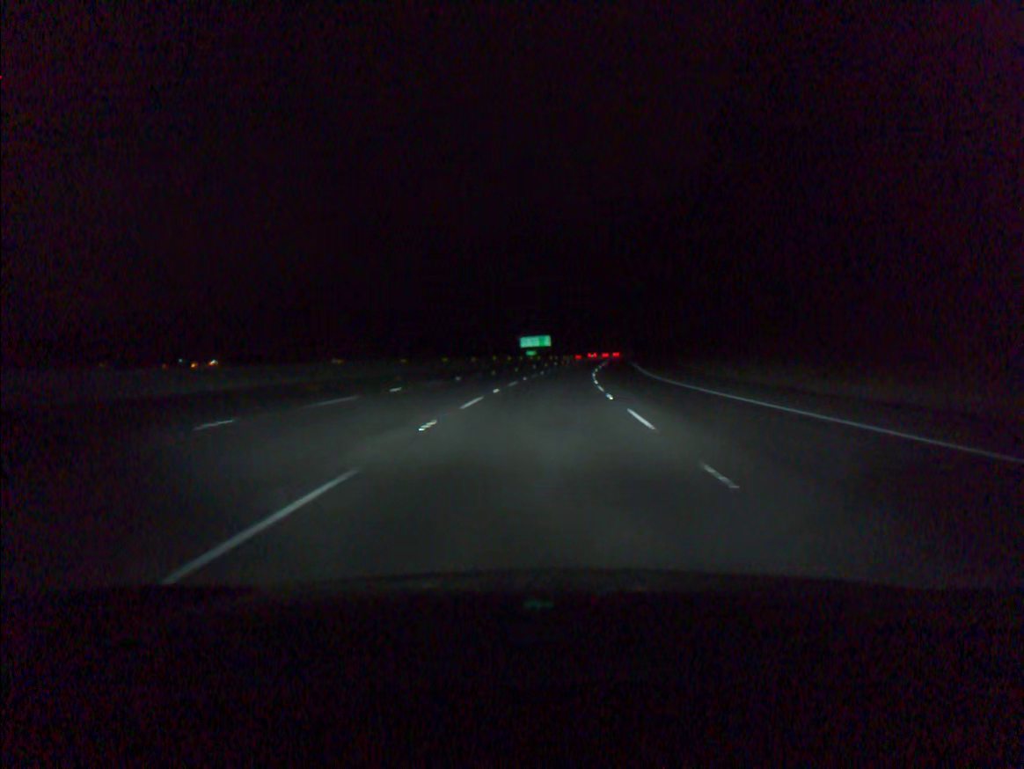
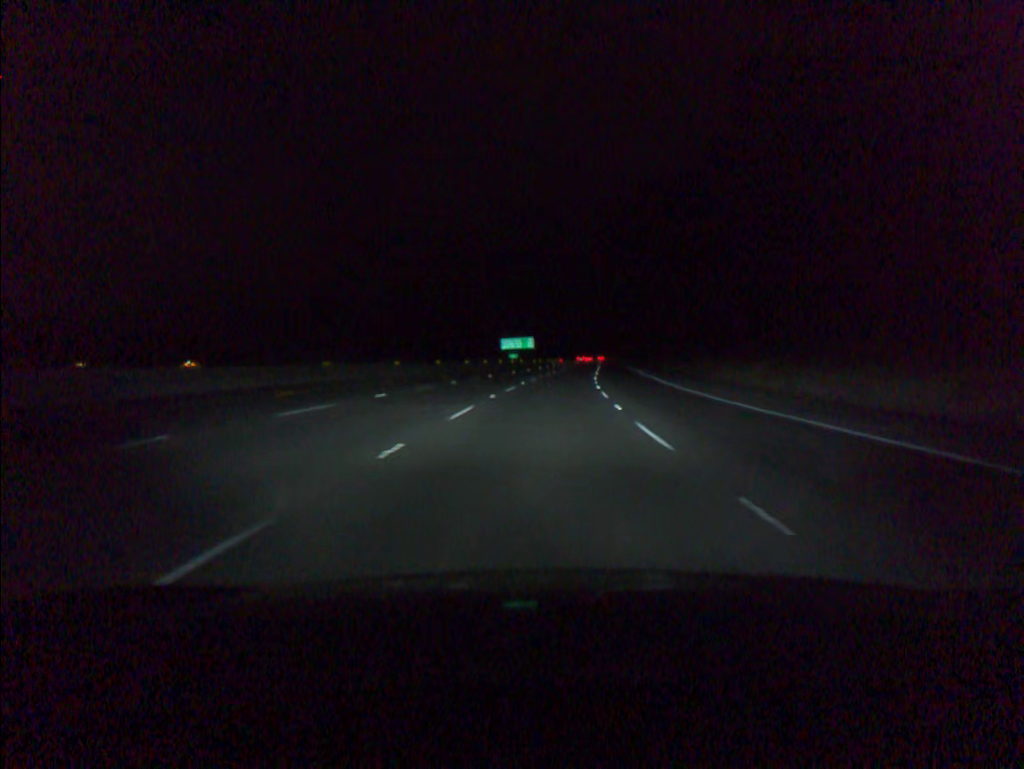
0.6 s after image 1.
(+0.2, +16.8) m; +1°
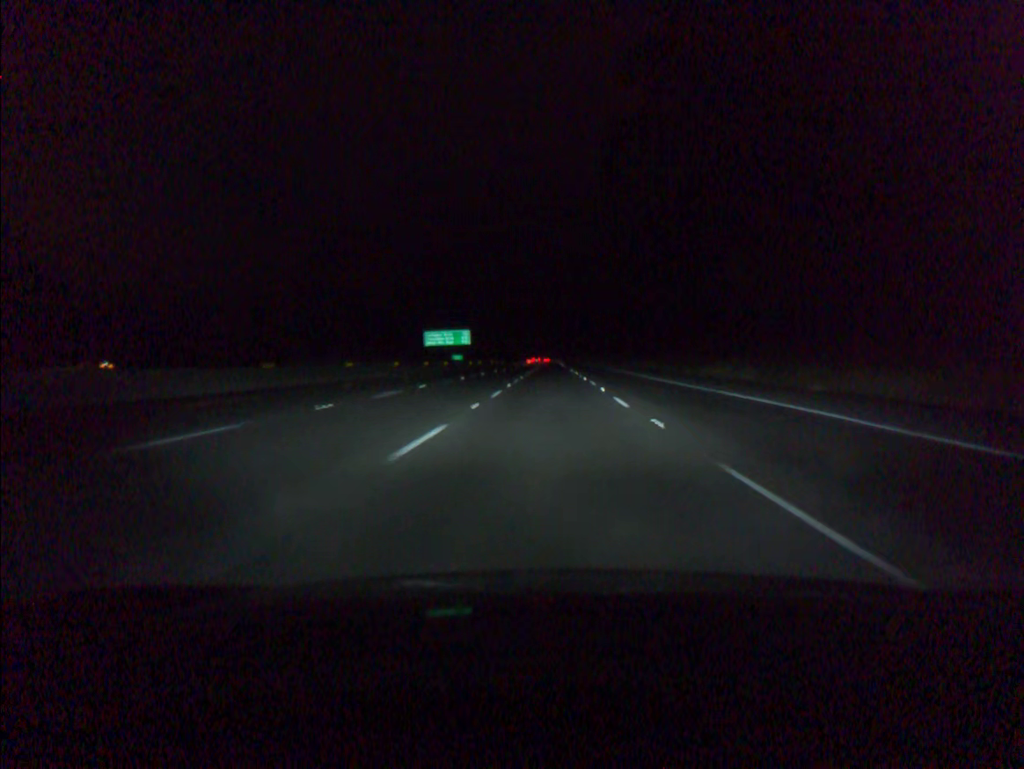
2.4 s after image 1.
(+1.7, +50.3) m; +4°
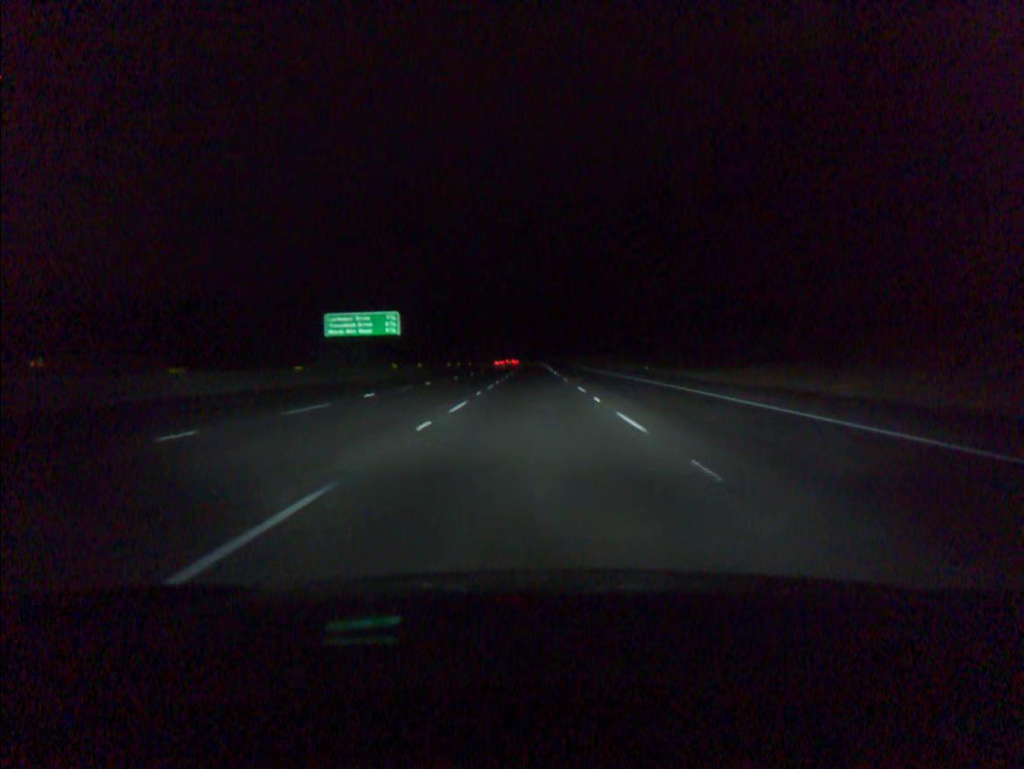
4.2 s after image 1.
(+0.9, +50.3) m; +1°
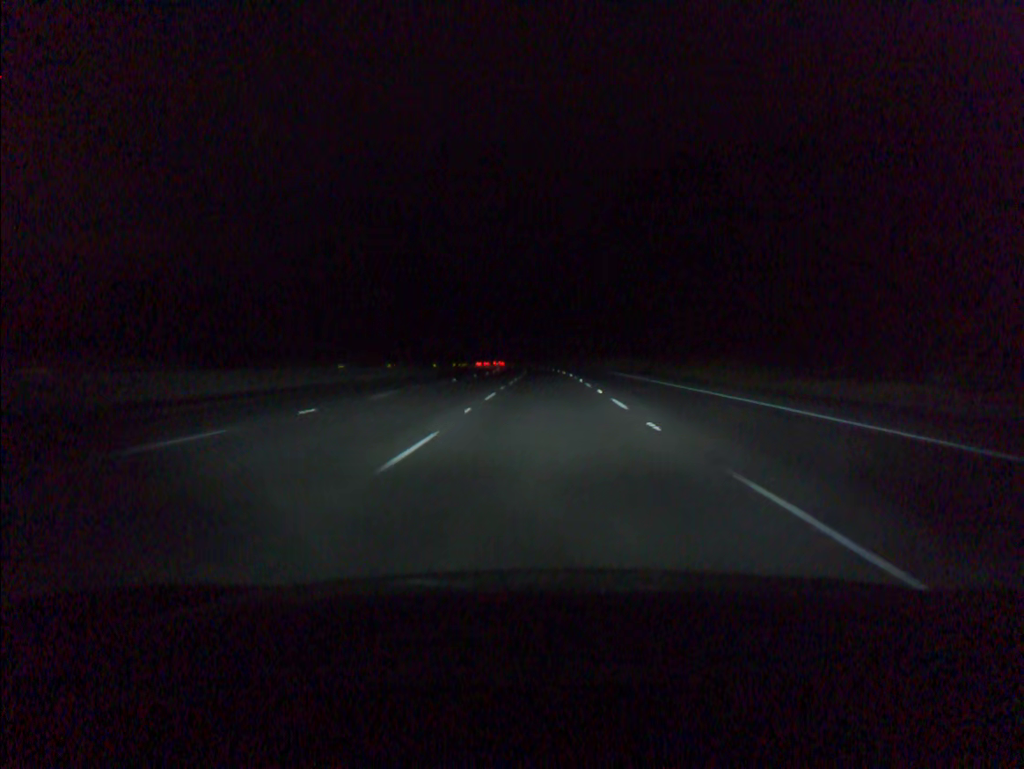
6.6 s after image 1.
(-0.6, +67.0) m; -1°
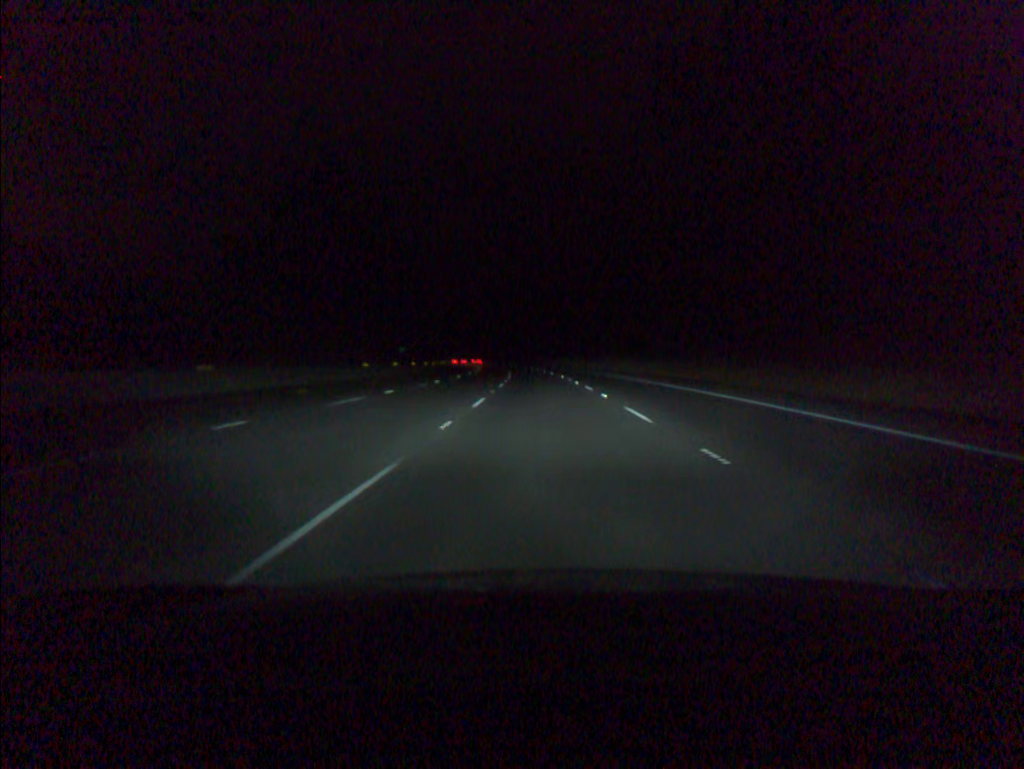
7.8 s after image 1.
(+0.1, +33.5) m; 0°
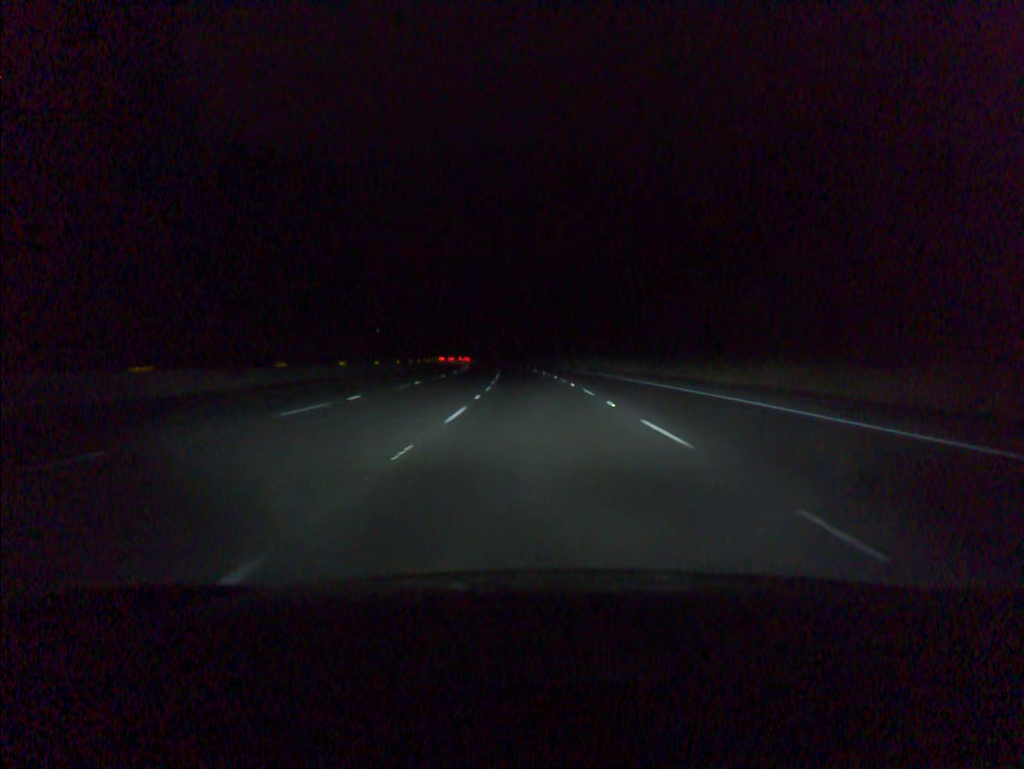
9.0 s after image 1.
(0.0, +33.5) m; 0°
